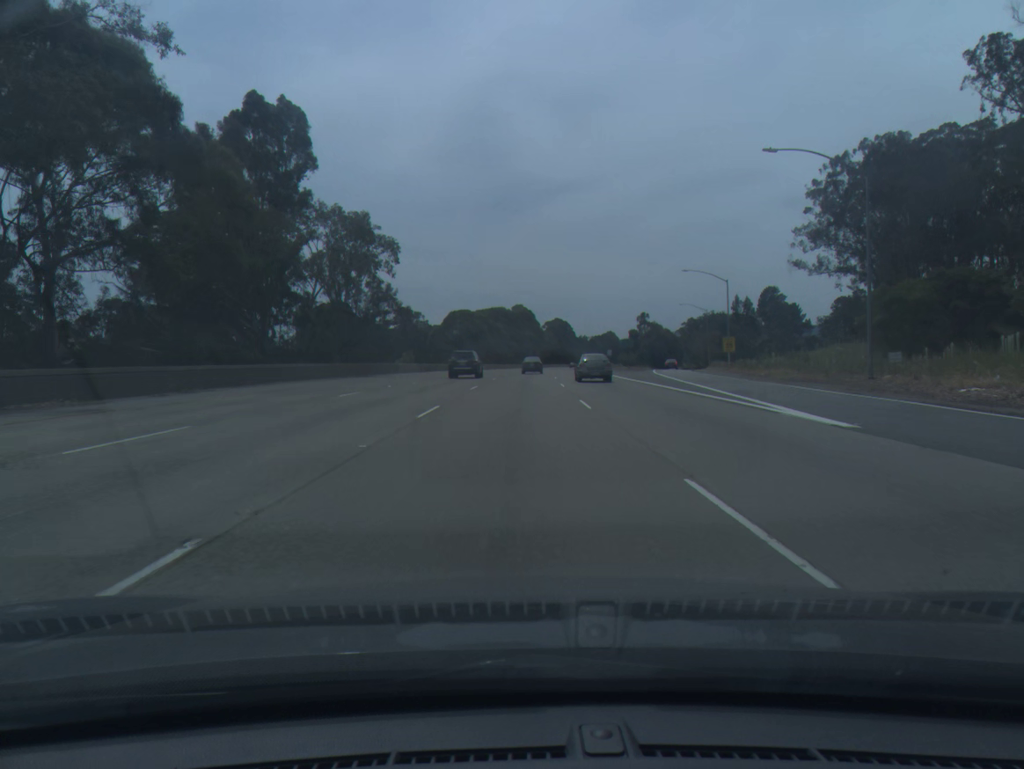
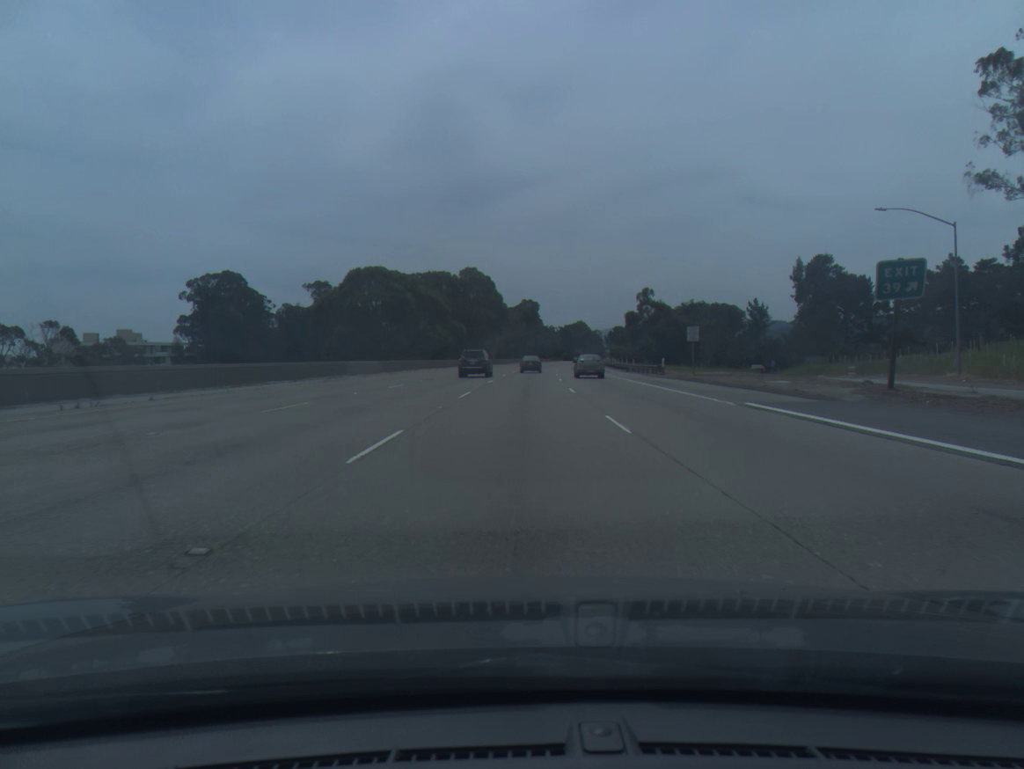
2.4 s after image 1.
(+1.7, +79.4) m; +3°
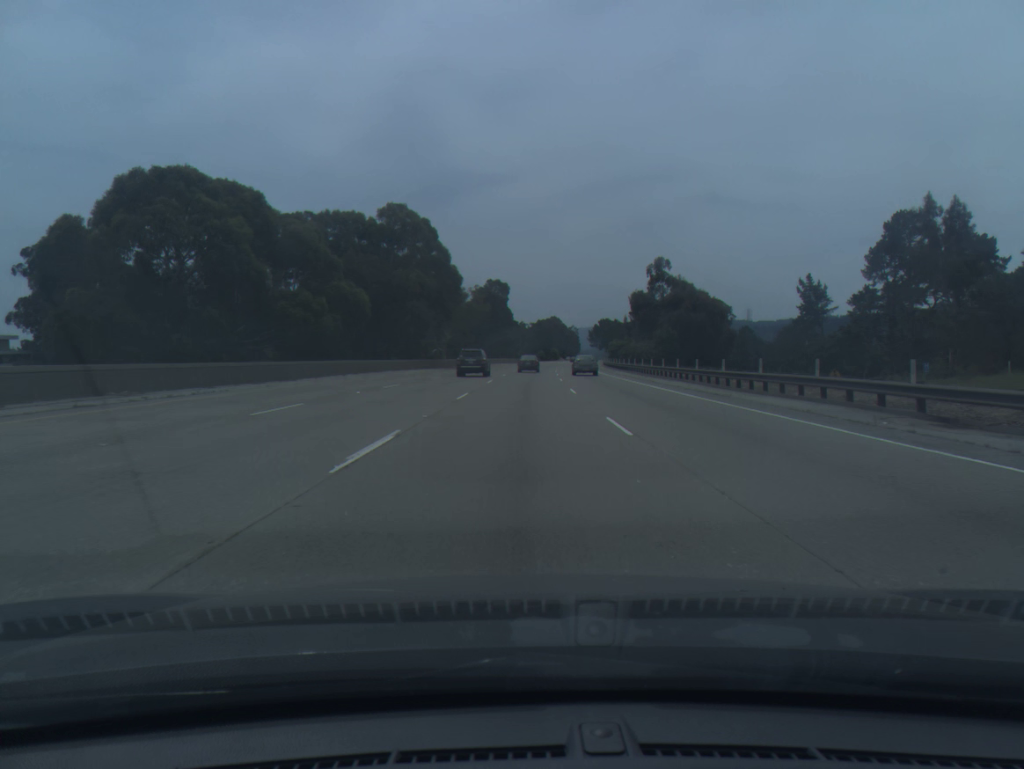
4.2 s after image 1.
(+1.2, +59.2) m; +2°
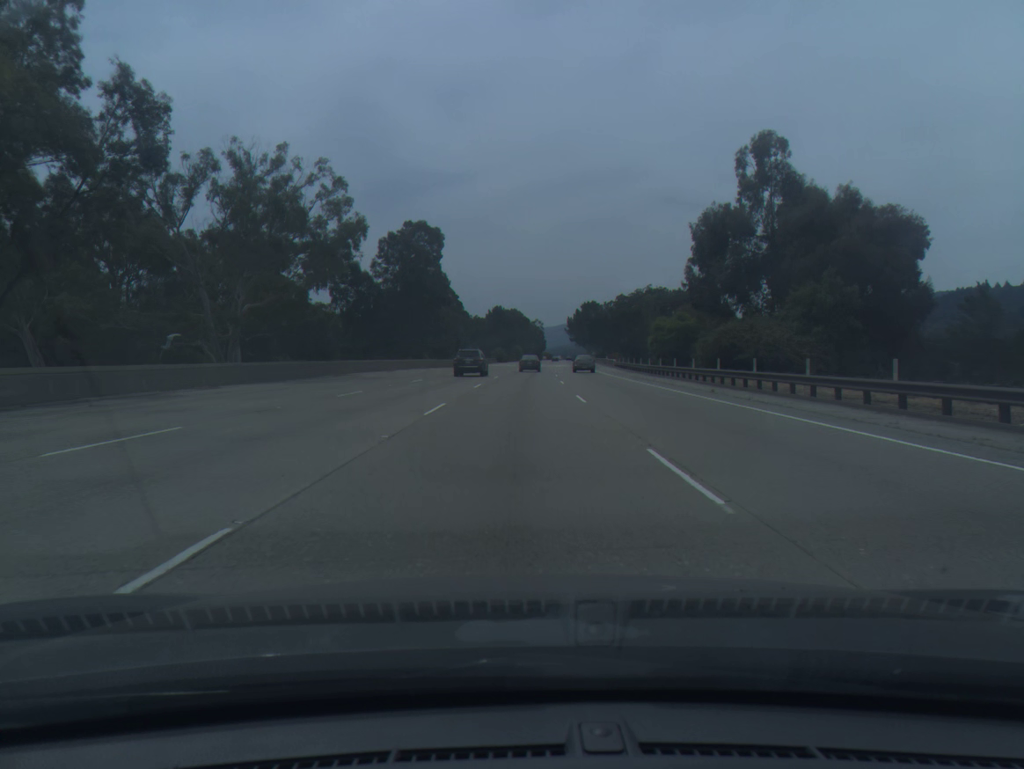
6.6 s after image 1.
(+2.2, +79.4) m; +3°
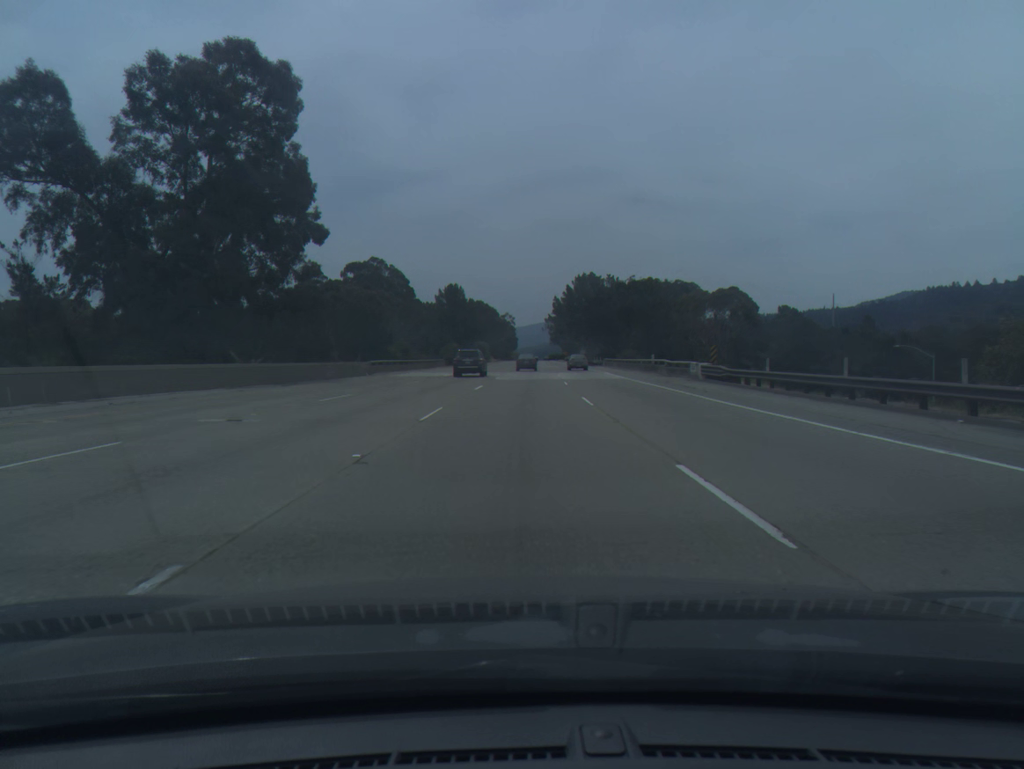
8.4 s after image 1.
(+1.1, +59.9) m; +2°
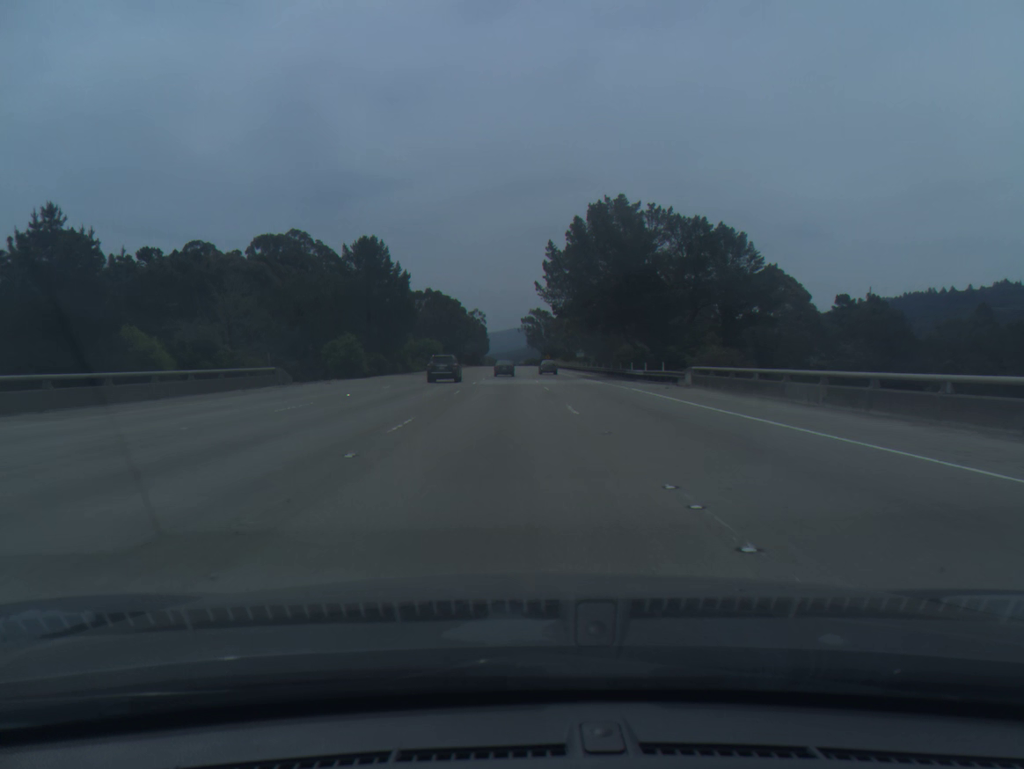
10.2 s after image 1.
(+1.3, +60.3) m; +2°
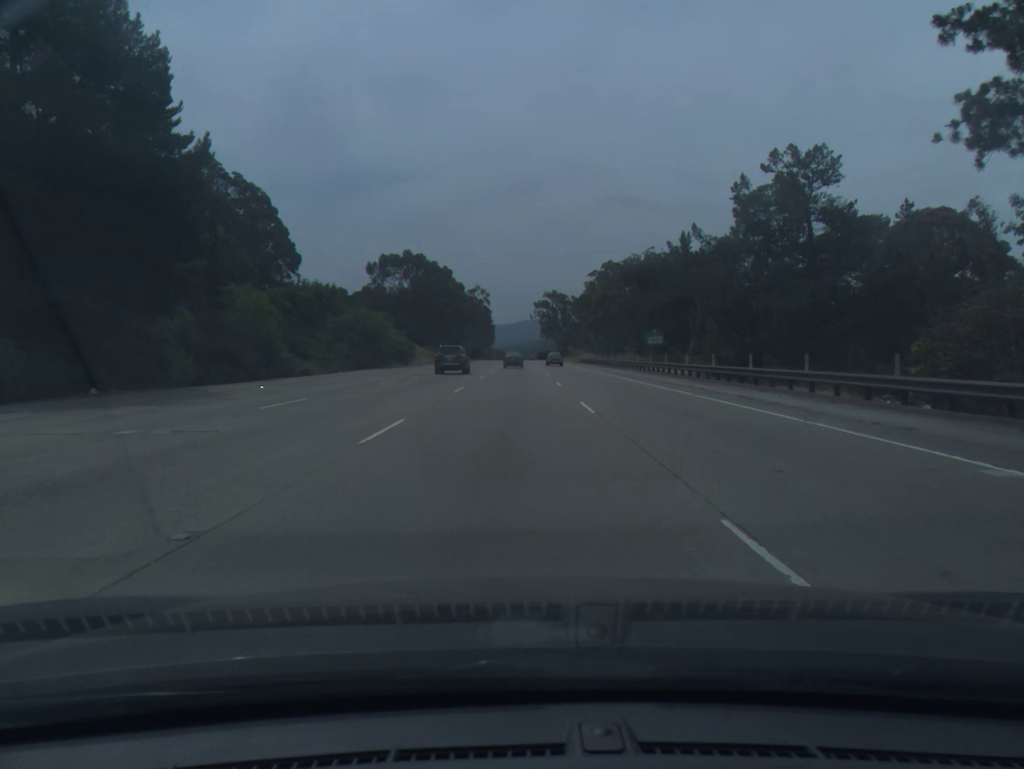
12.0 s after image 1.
(-0.4, +60.7) m; -1°
